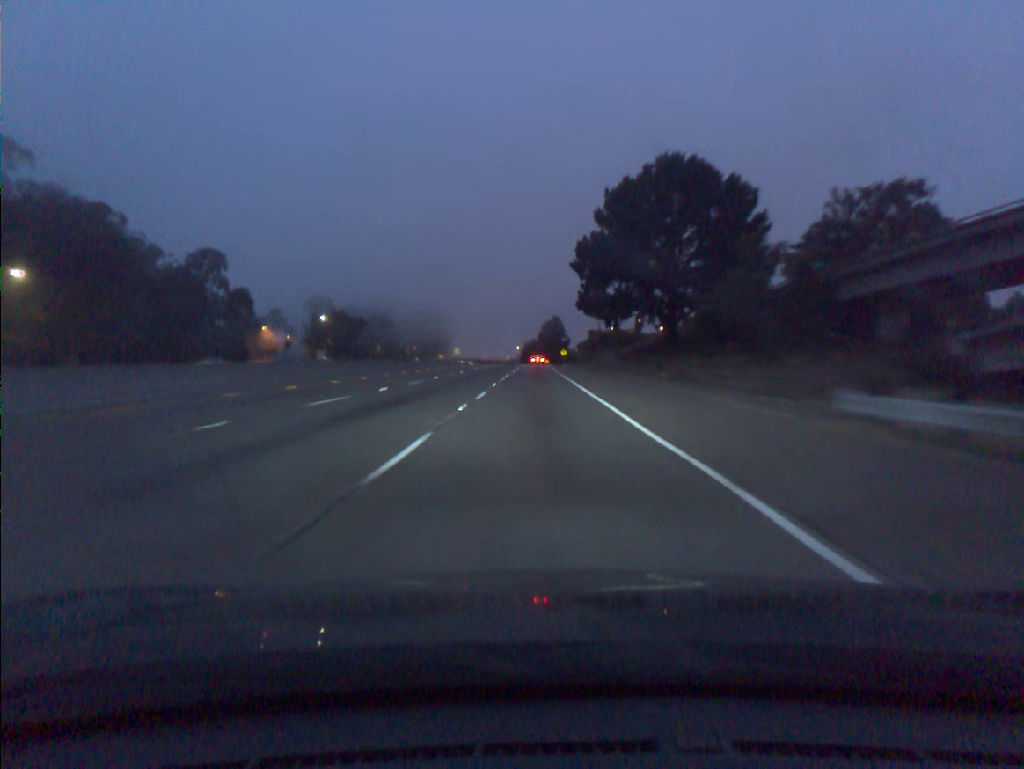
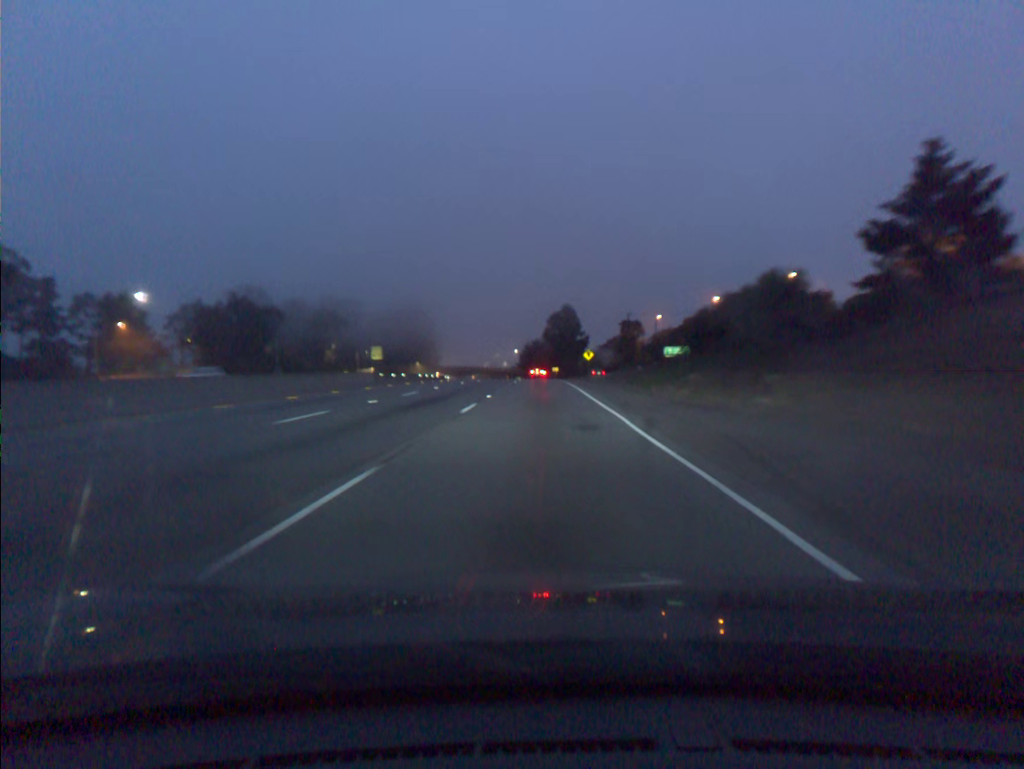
(-0.3, +76.3) m; -1°
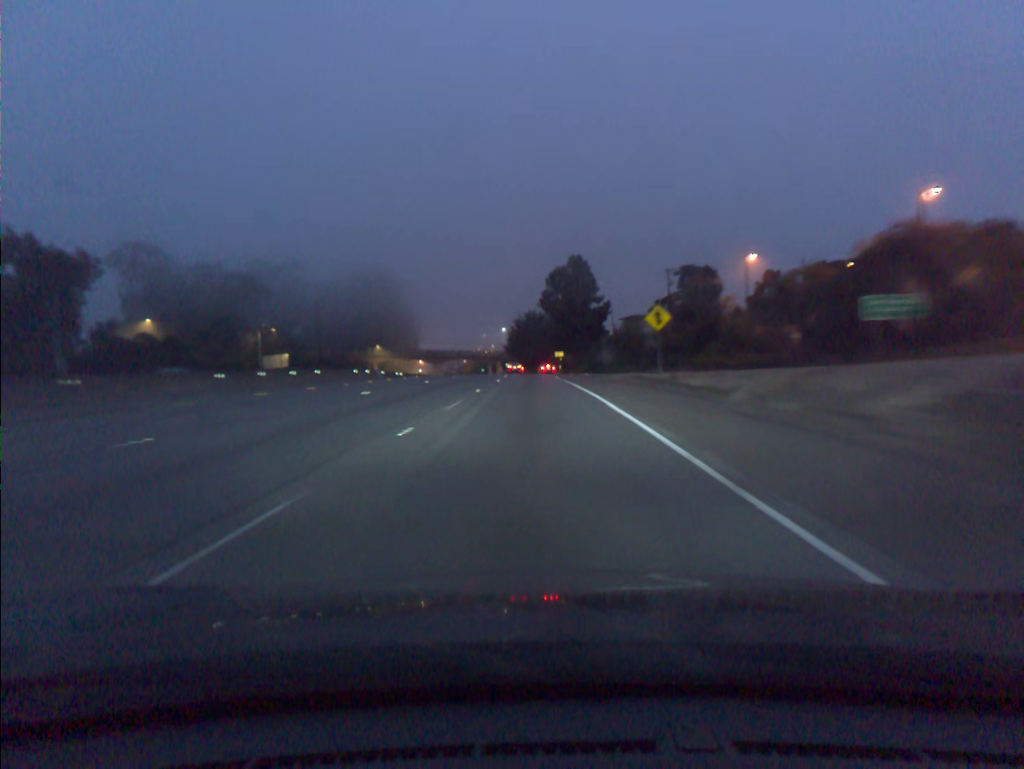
(+0.4, +60.0) m; 0°
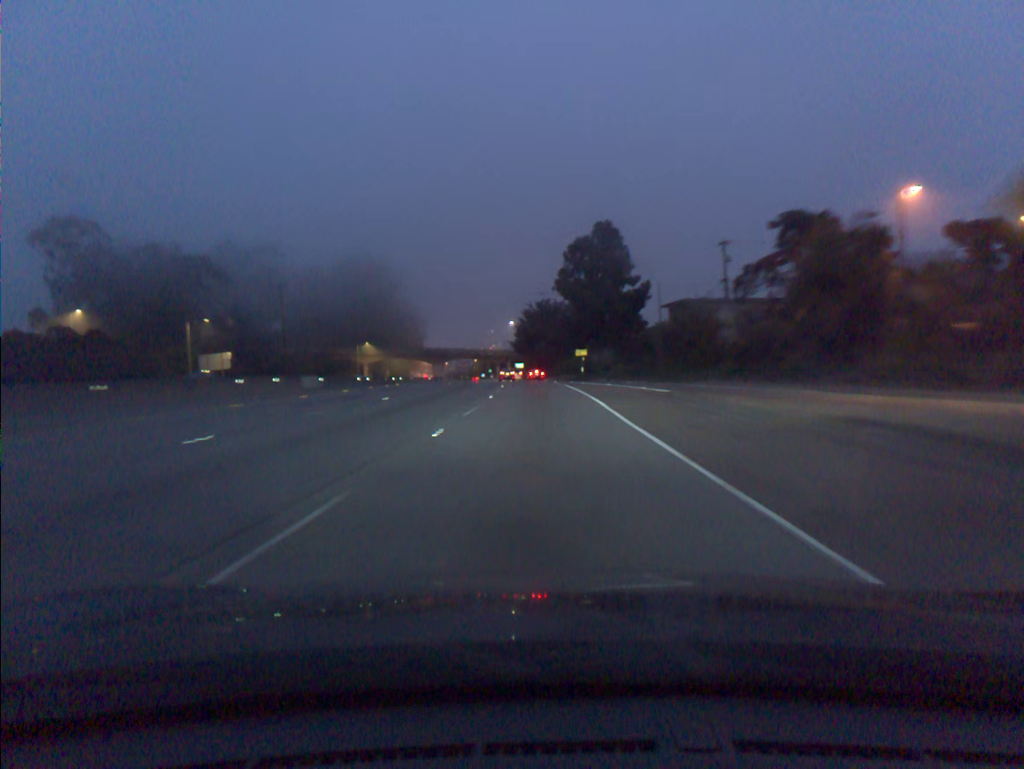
(-0.3, +28.7) m; -1°
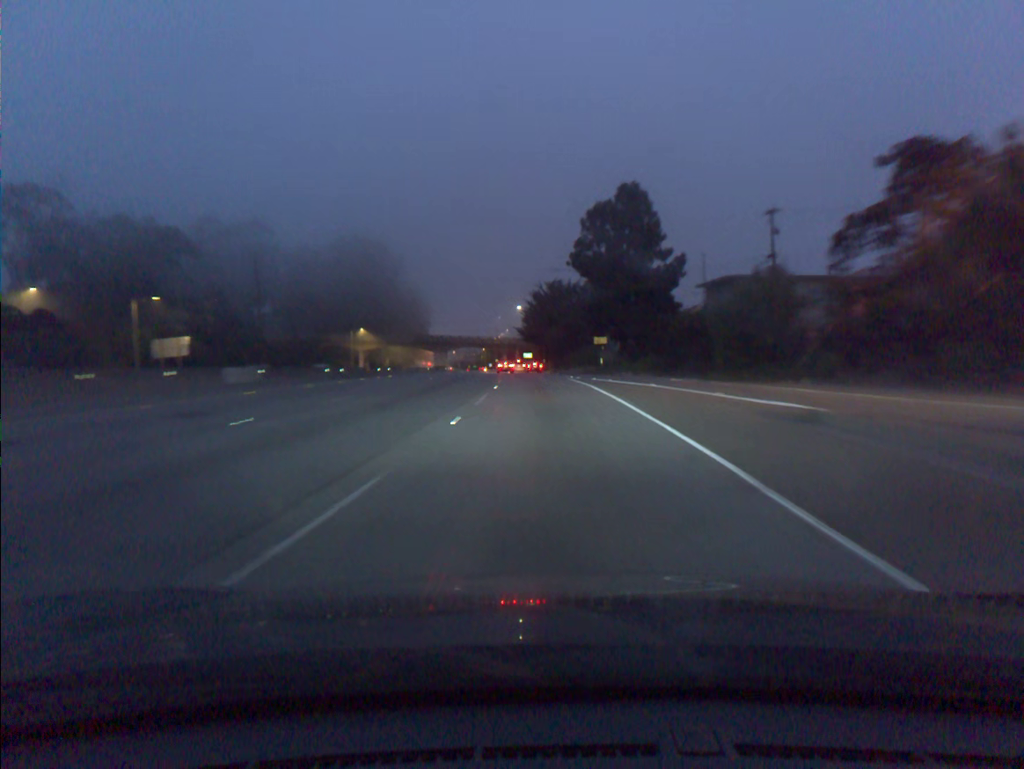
(-0.1, +14.0) m; -1°
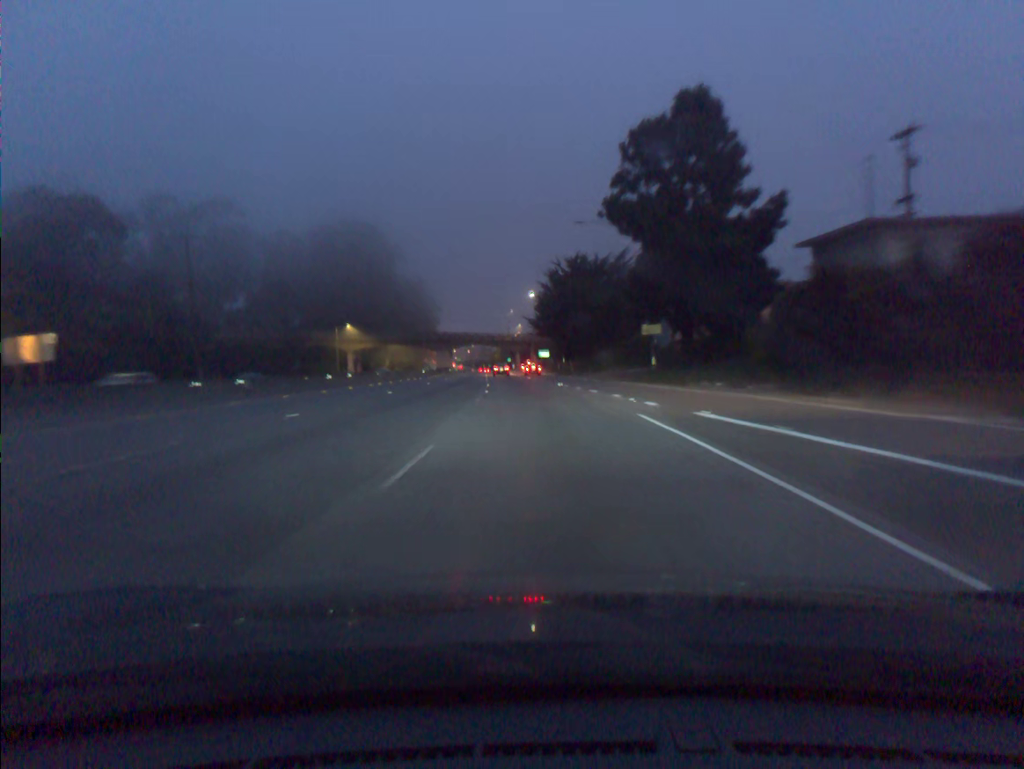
(-0.2, +26.3) m; -1°
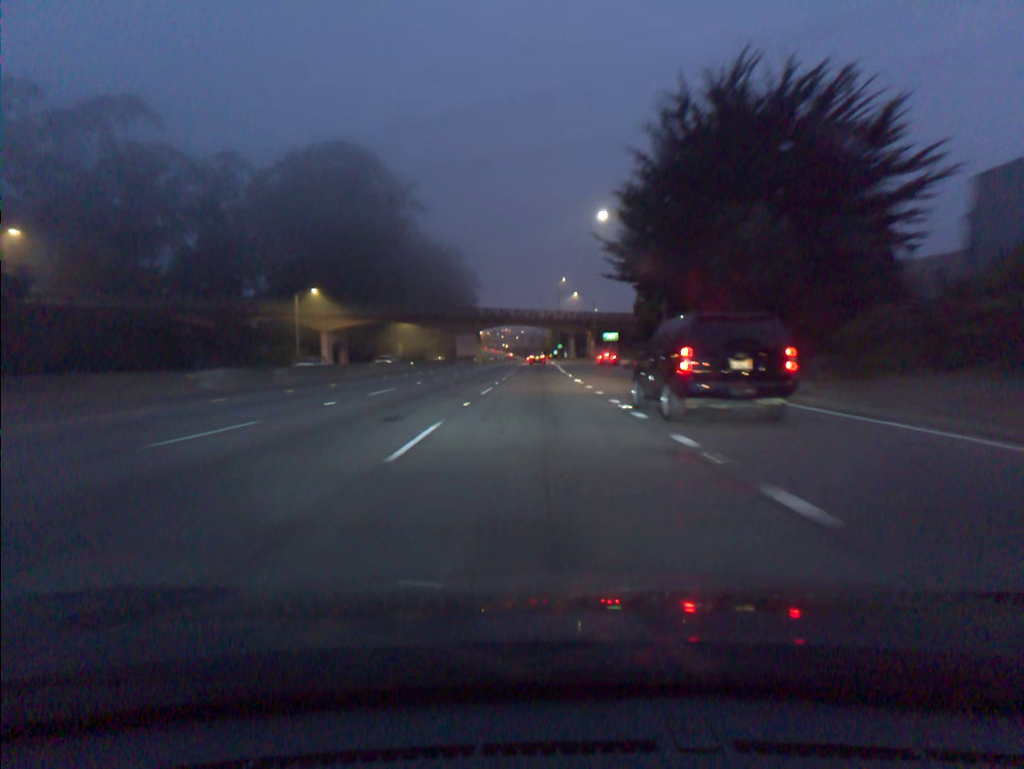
(-1.7, +50.3) m; -4°
